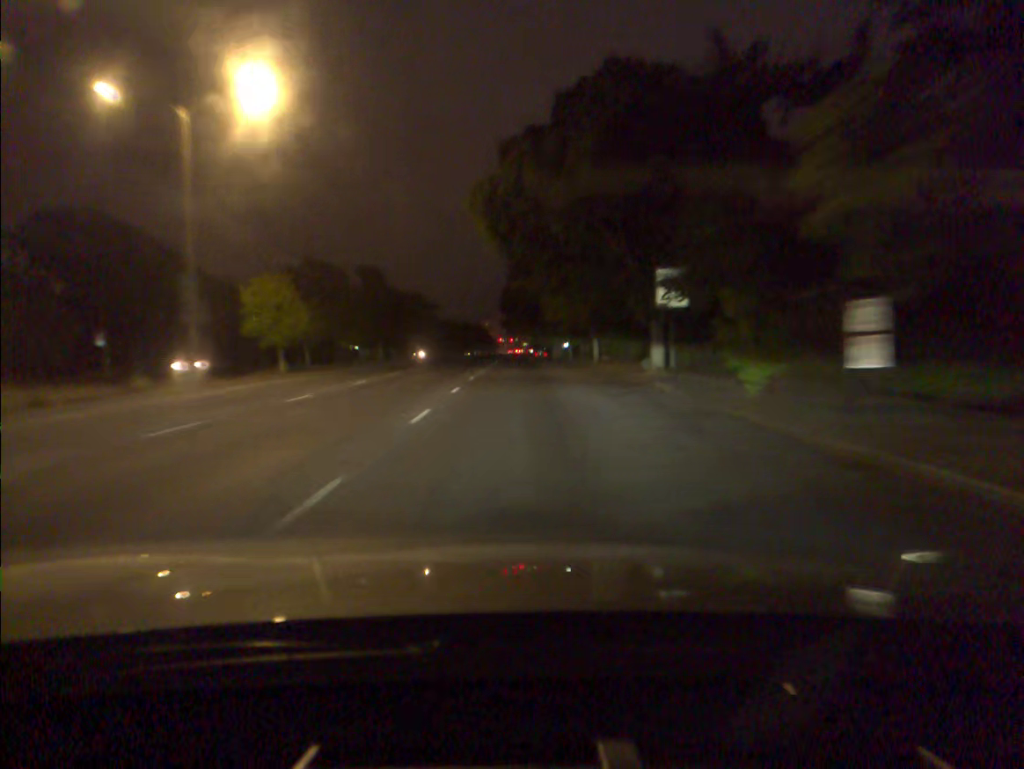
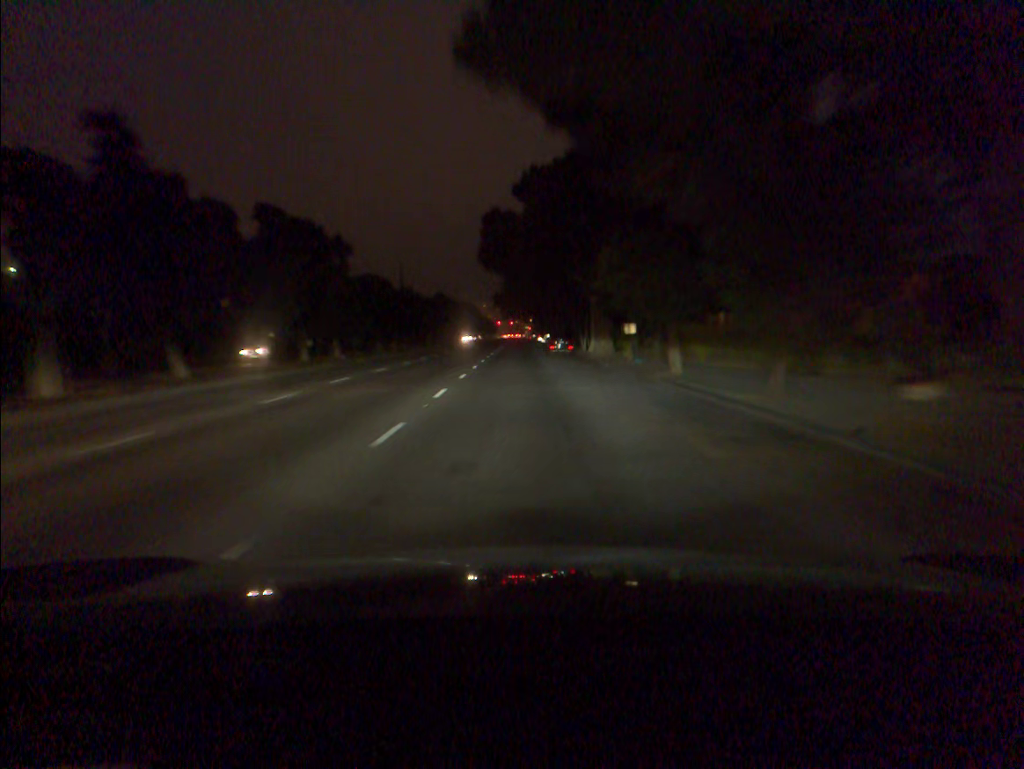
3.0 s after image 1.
(-0.1, +45.7) m; 0°
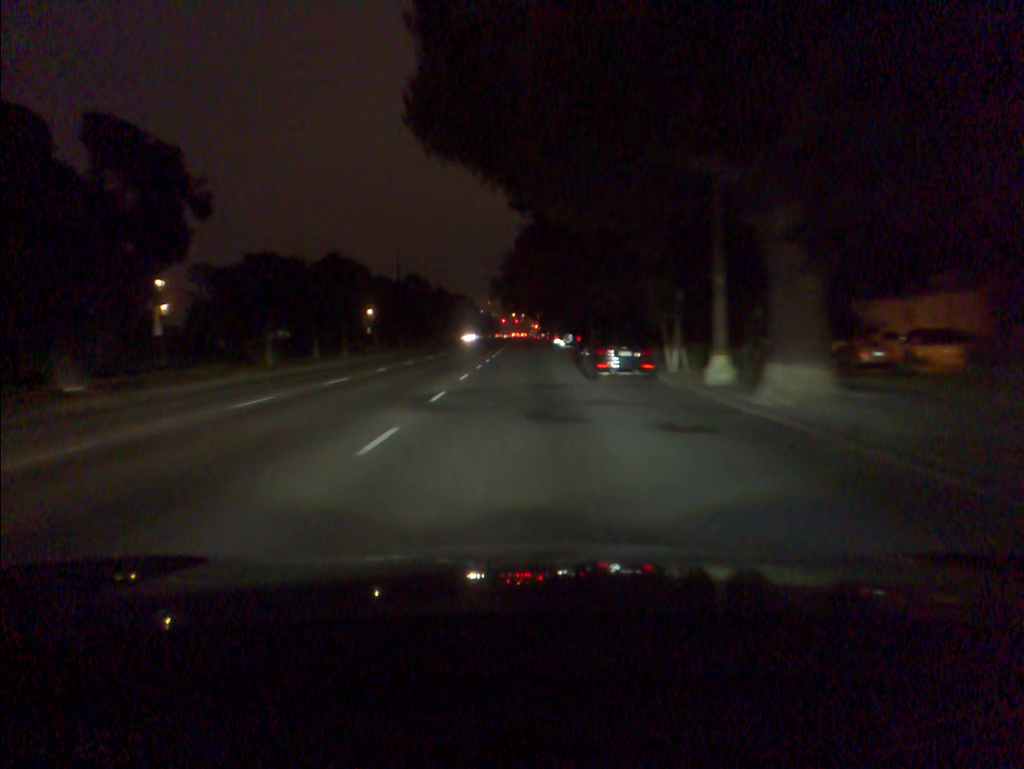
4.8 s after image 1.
(-0.1, +30.2) m; -1°
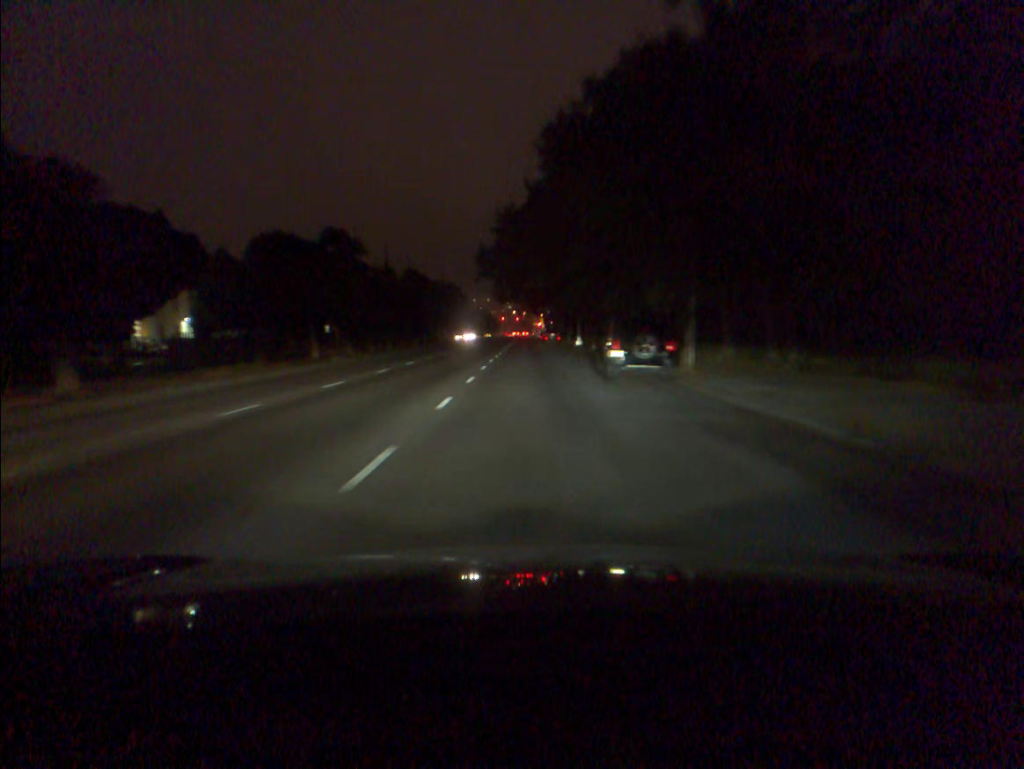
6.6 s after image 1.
(-0.1, +30.7) m; 0°
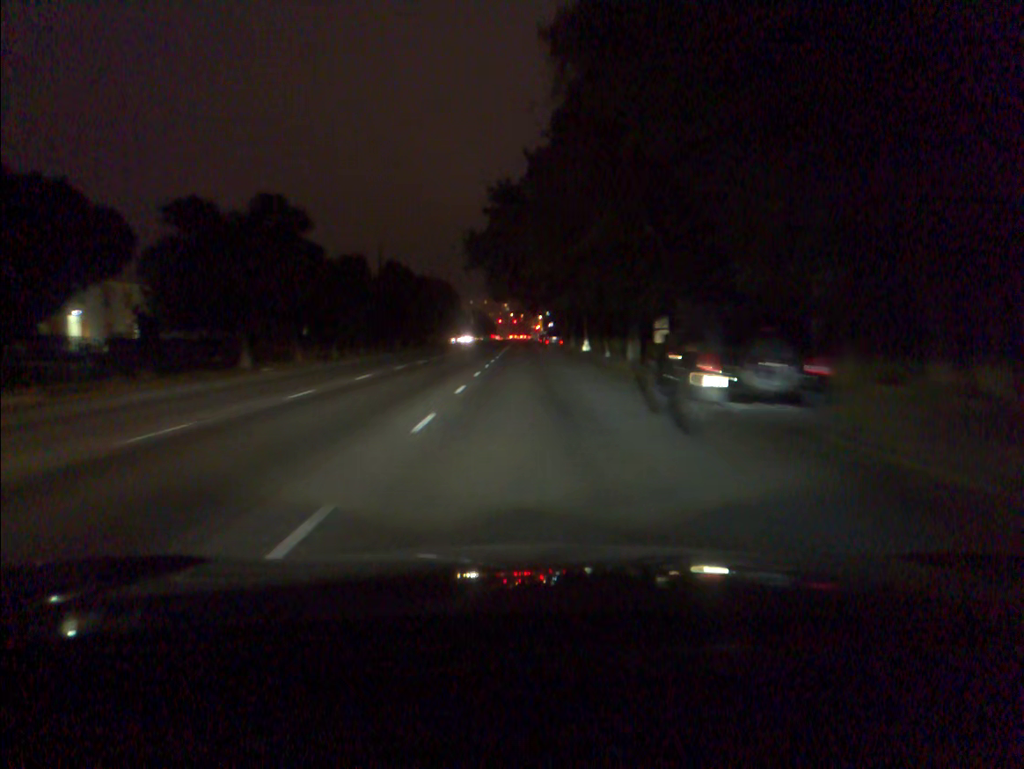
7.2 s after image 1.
(0.0, +10.4) m; 0°
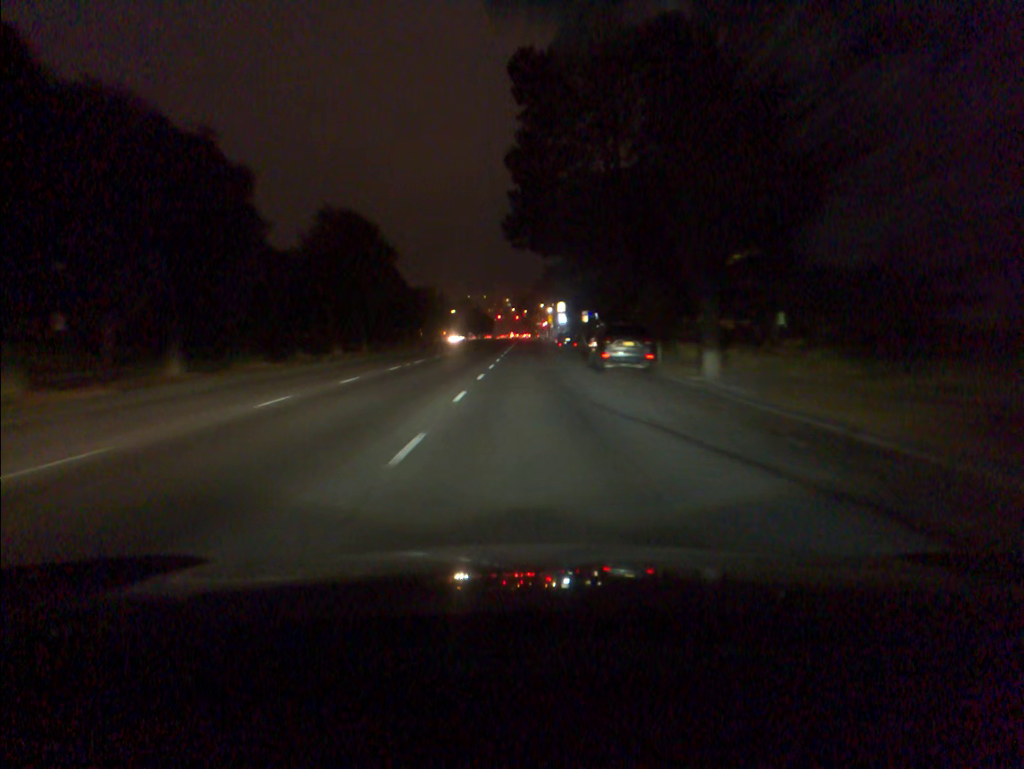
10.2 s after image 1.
(-0.1, +53.3) m; 0°
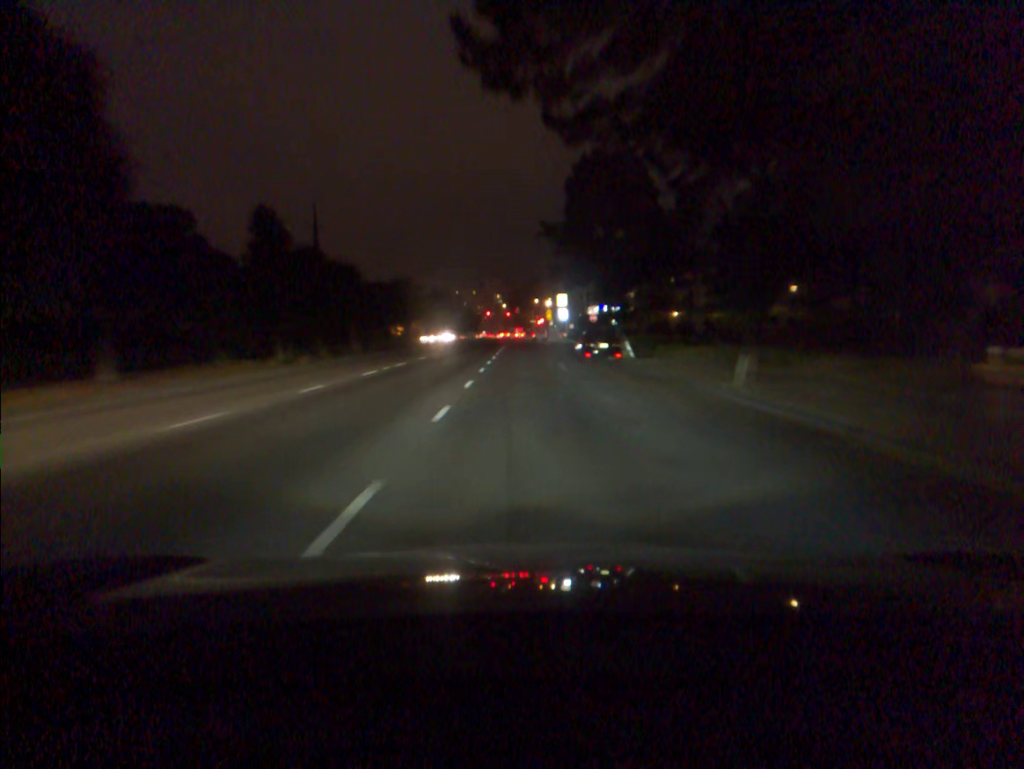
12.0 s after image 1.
(+0.1, +33.0) m; +1°
